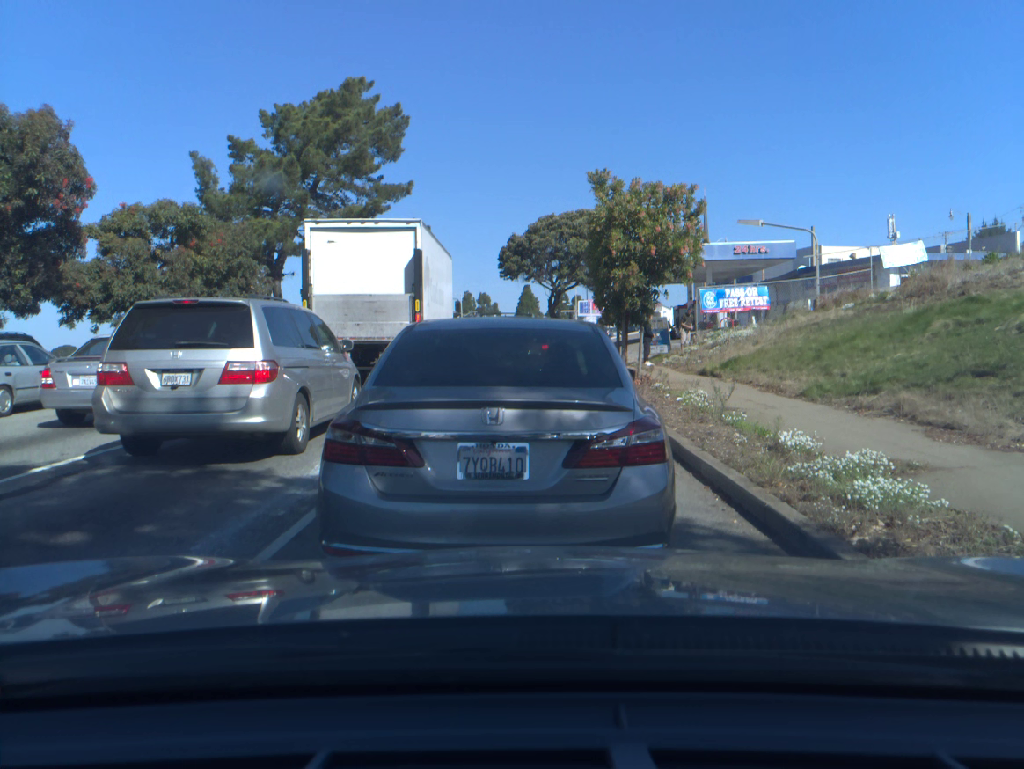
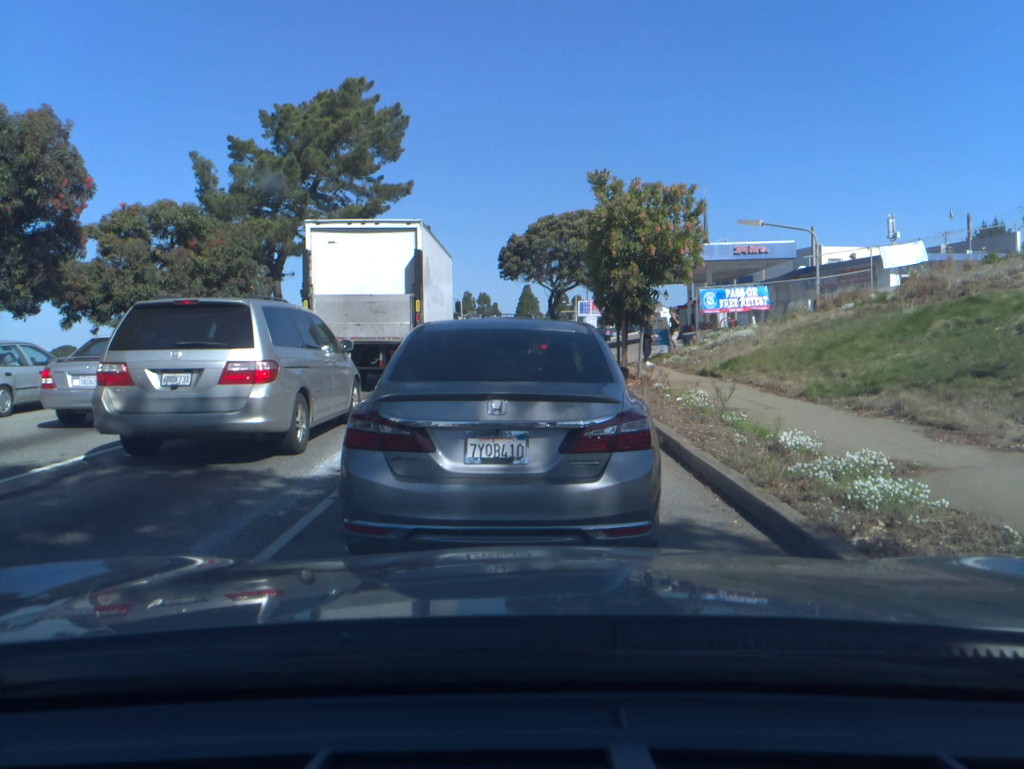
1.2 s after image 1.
(0.0, 0.0) m; 0°
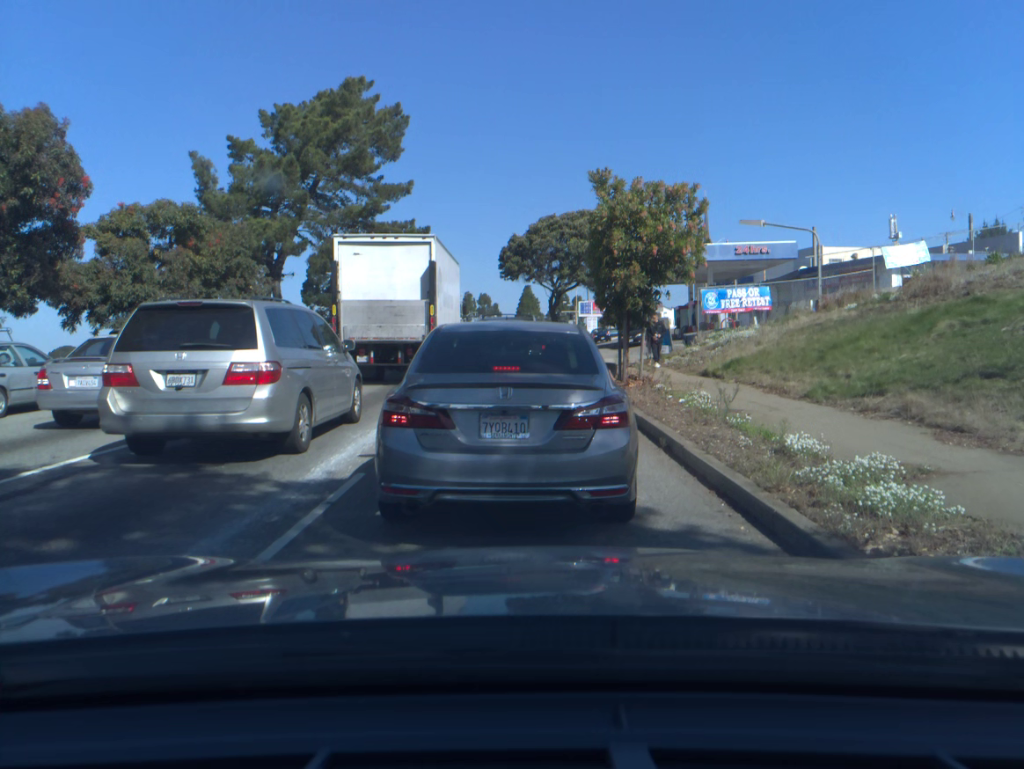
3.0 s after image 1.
(0.0, +0.2) m; 0°
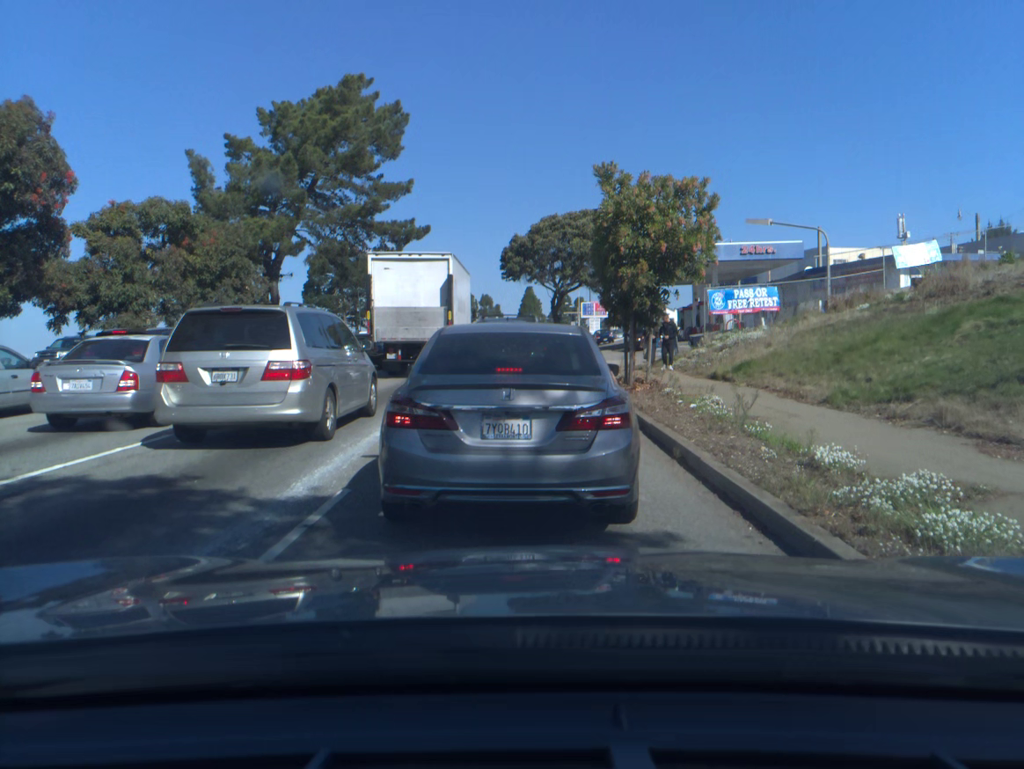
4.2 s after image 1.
(0.0, +0.7) m; 0°
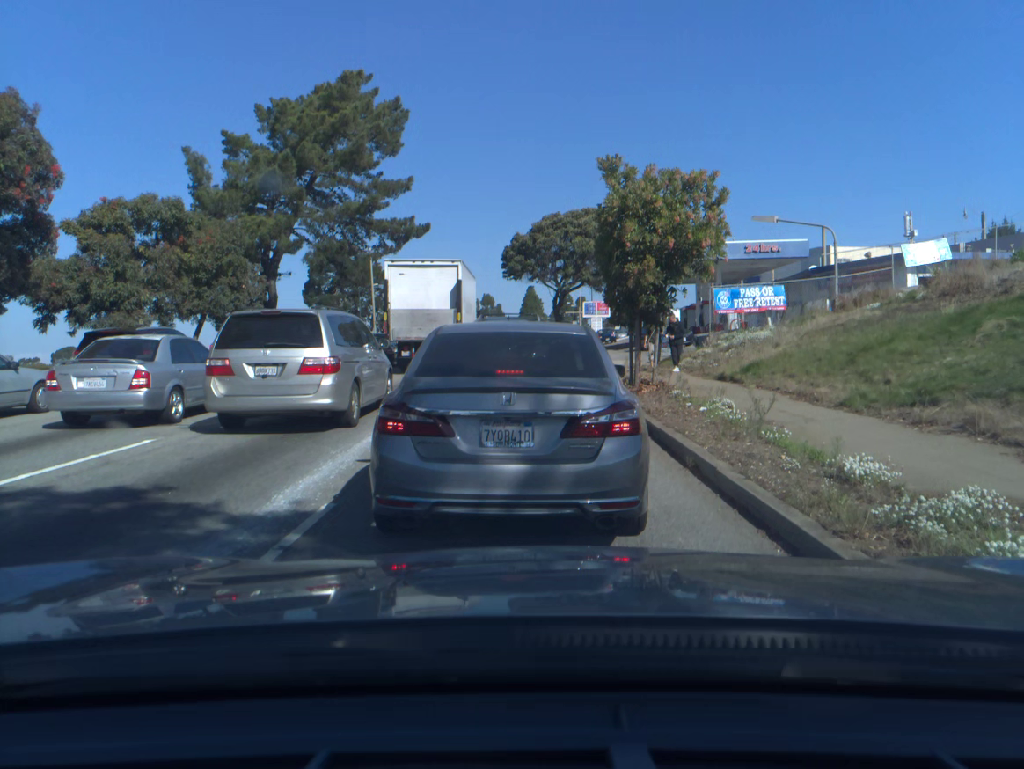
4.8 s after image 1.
(0.0, +0.6) m; 0°
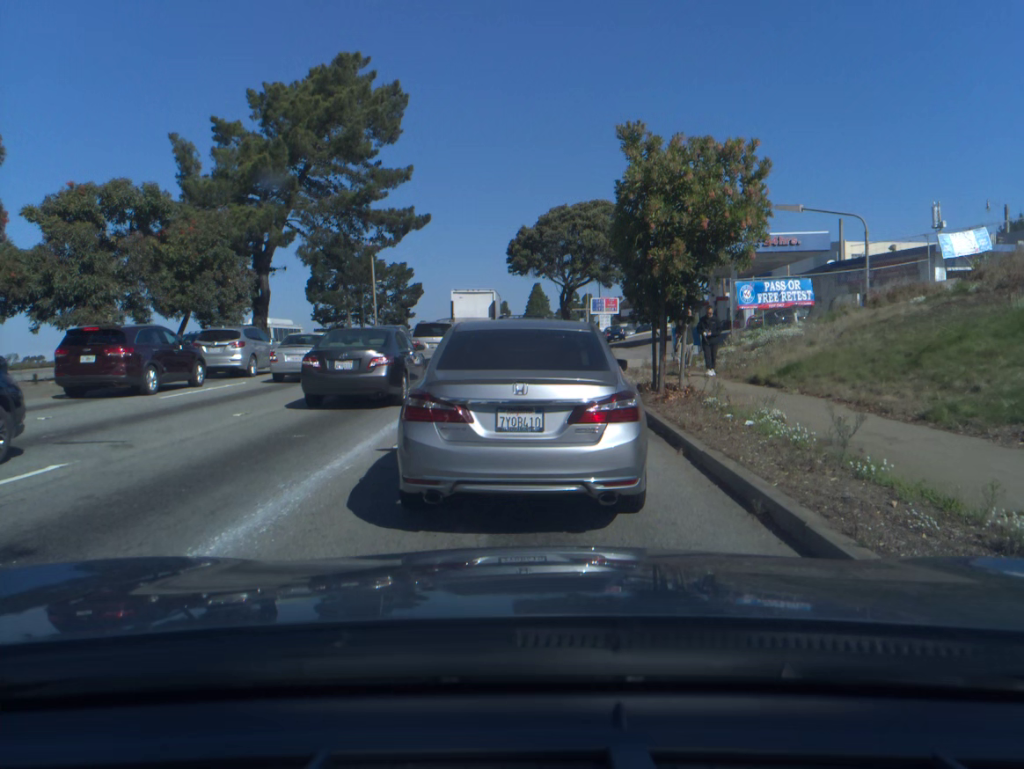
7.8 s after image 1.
(0.0, +2.1) m; 0°
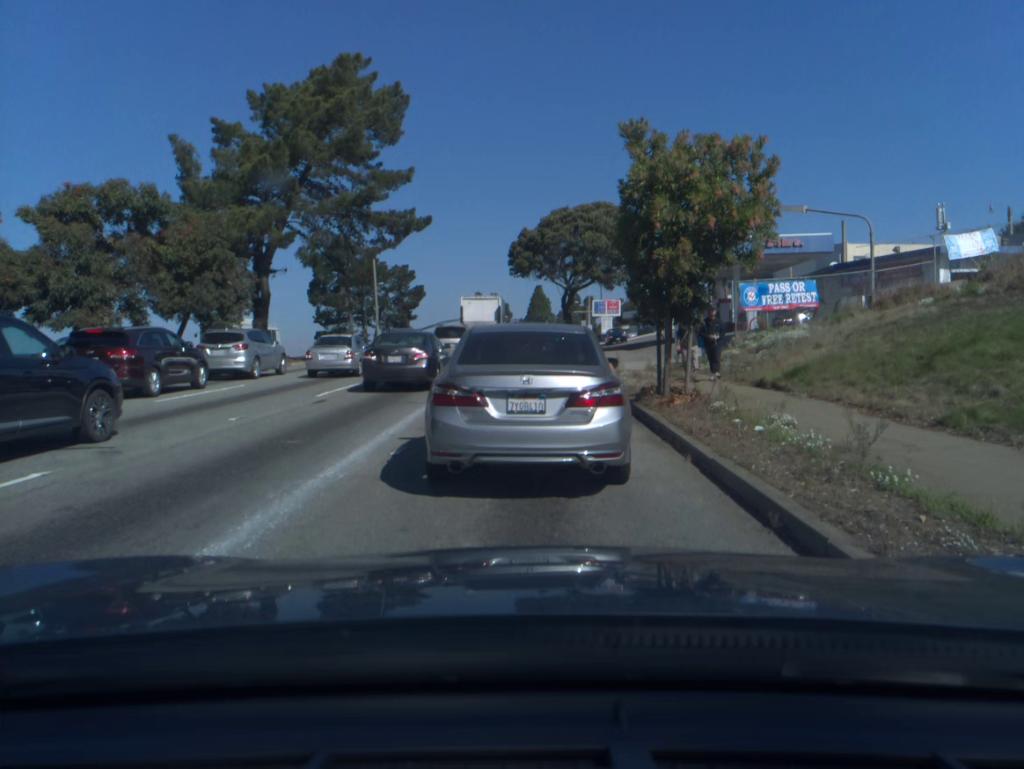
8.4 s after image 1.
(0.0, +0.3) m; 0°
